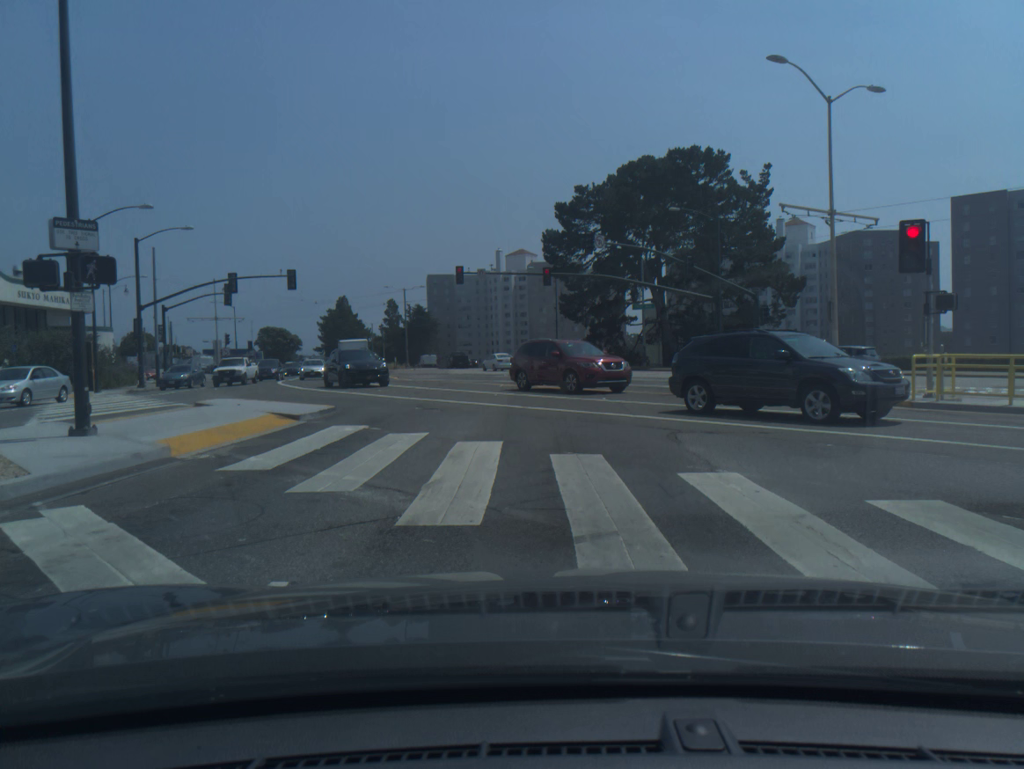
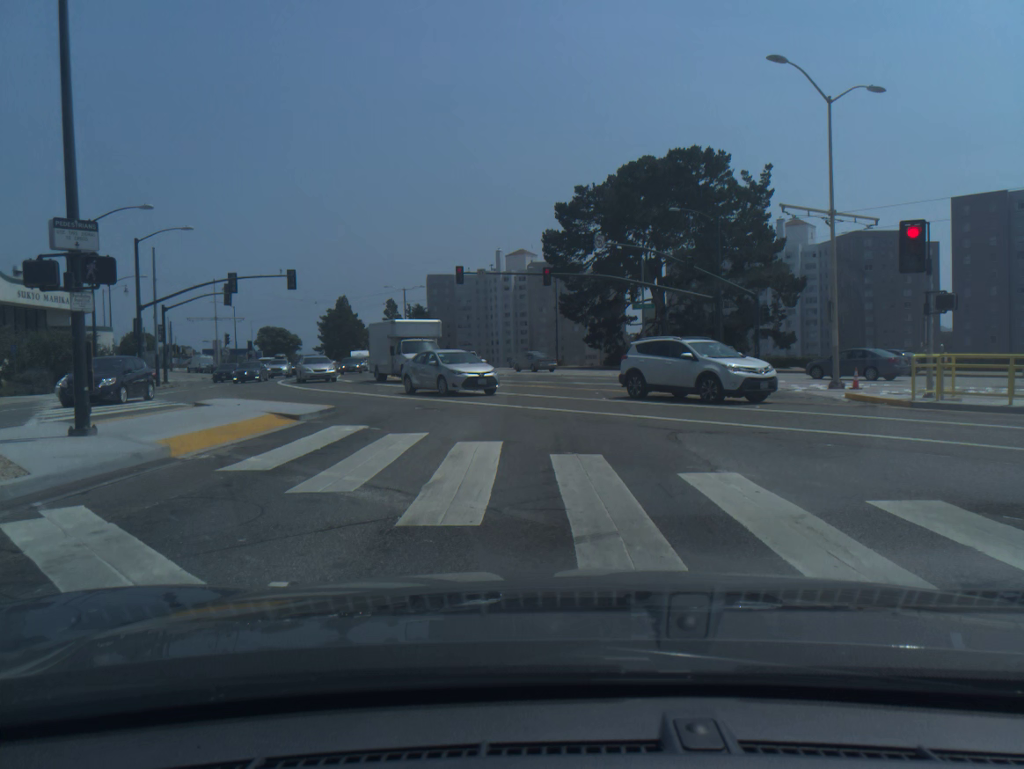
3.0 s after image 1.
(0.0, 0.0) m; 0°
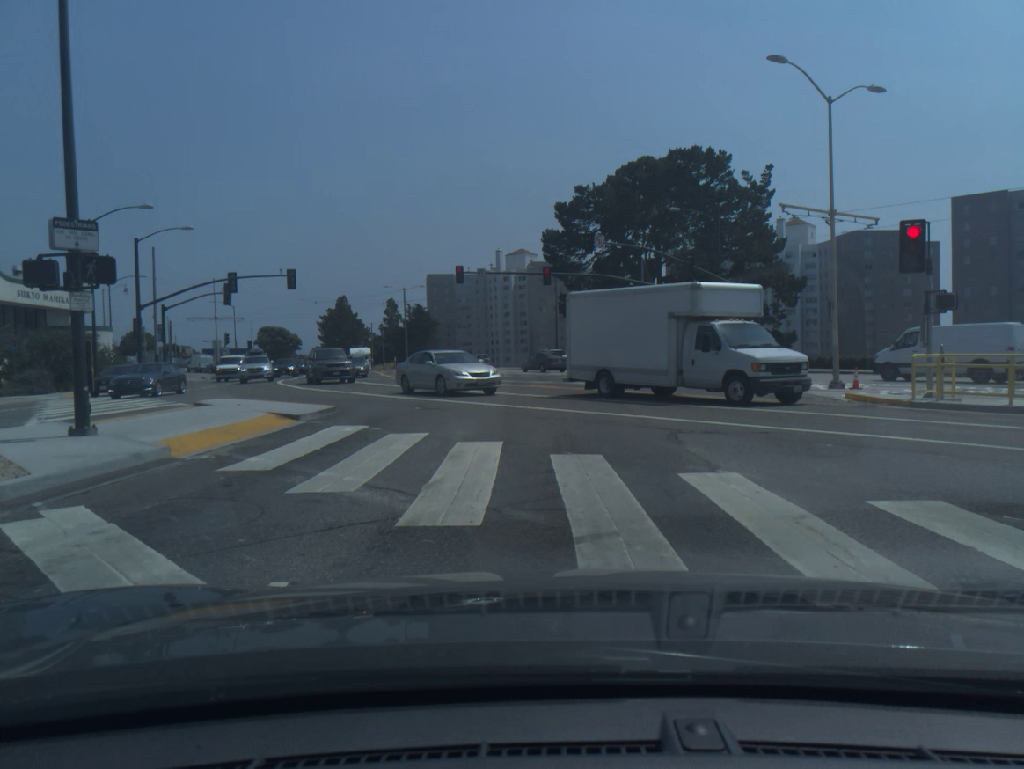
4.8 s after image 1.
(0.0, 0.0) m; 0°
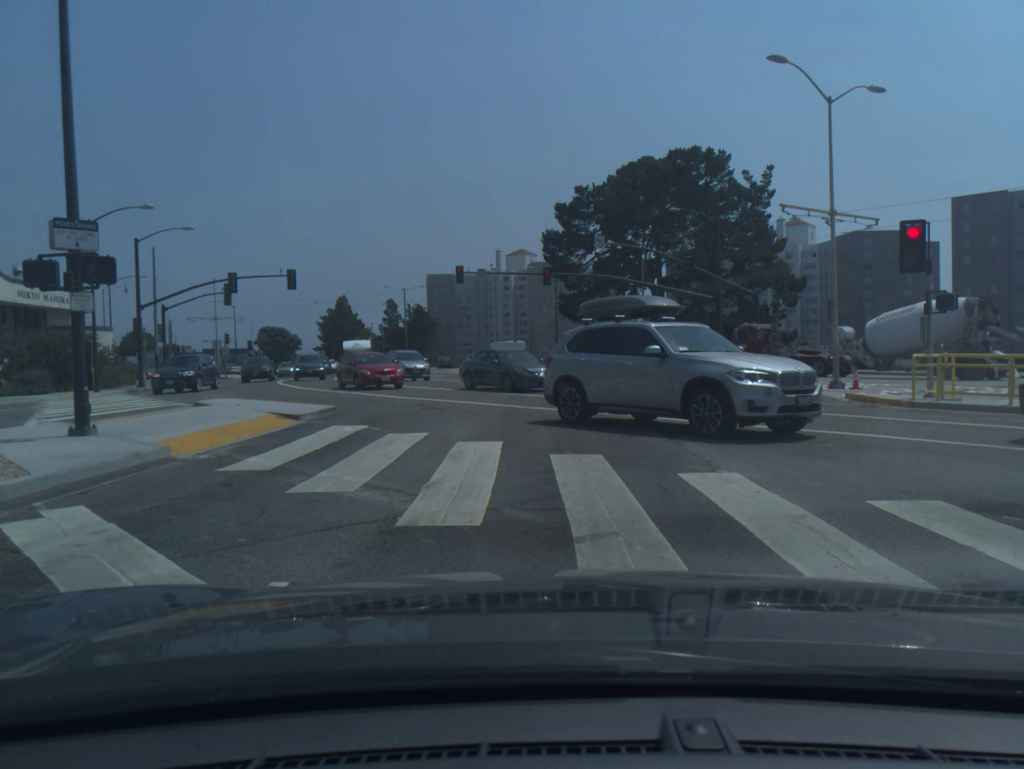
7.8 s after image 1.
(0.0, 0.0) m; 0°
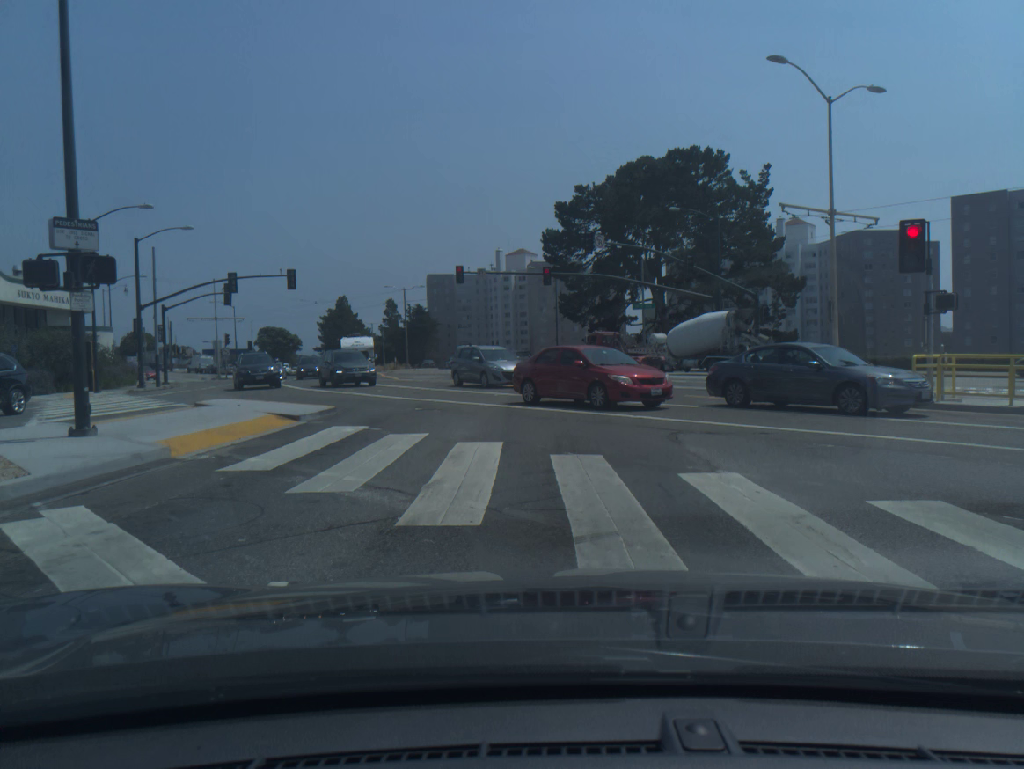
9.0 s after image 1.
(0.0, 0.0) m; 0°
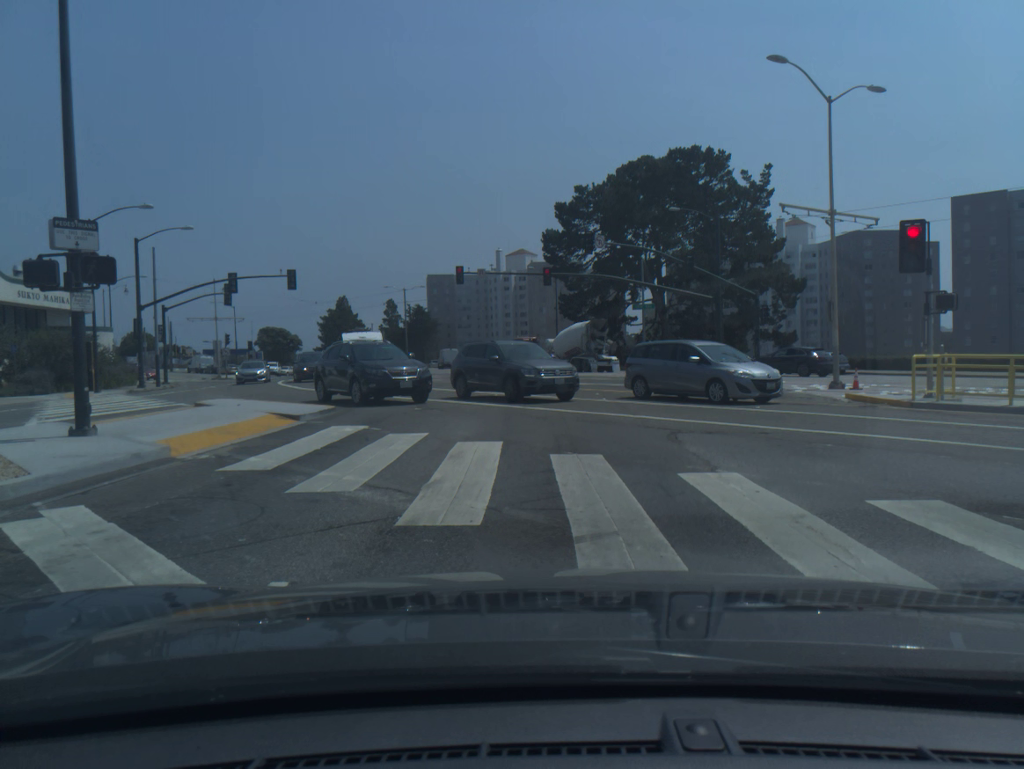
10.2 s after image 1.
(0.0, 0.0) m; 0°
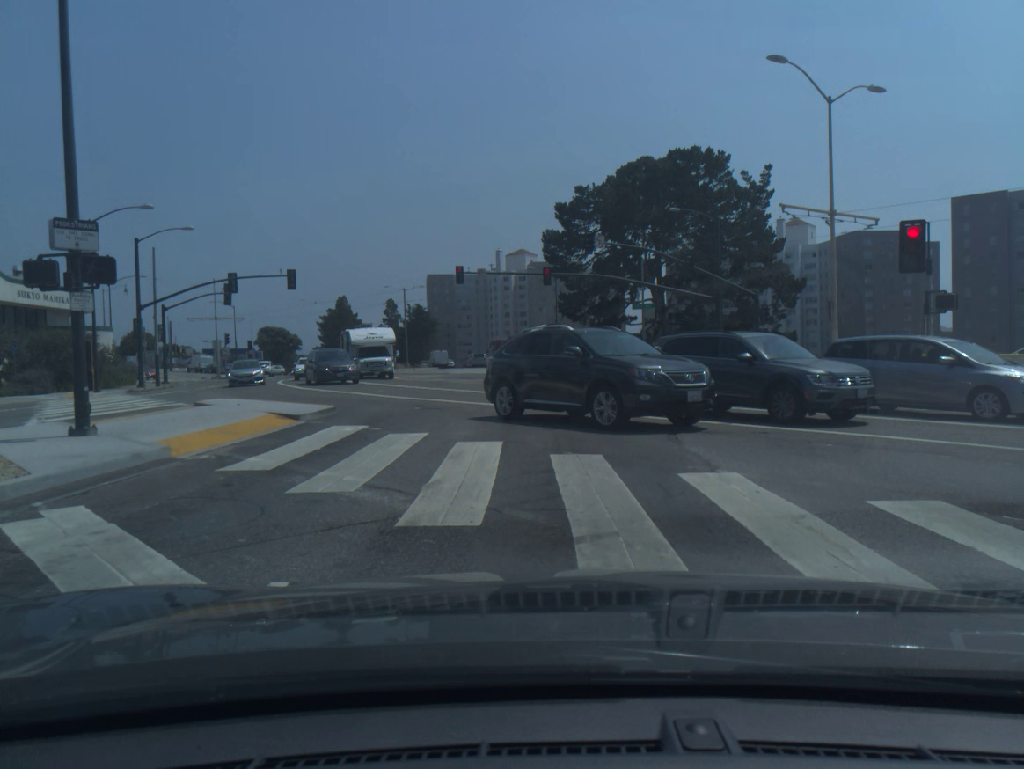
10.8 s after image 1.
(0.0, 0.0) m; 0°
